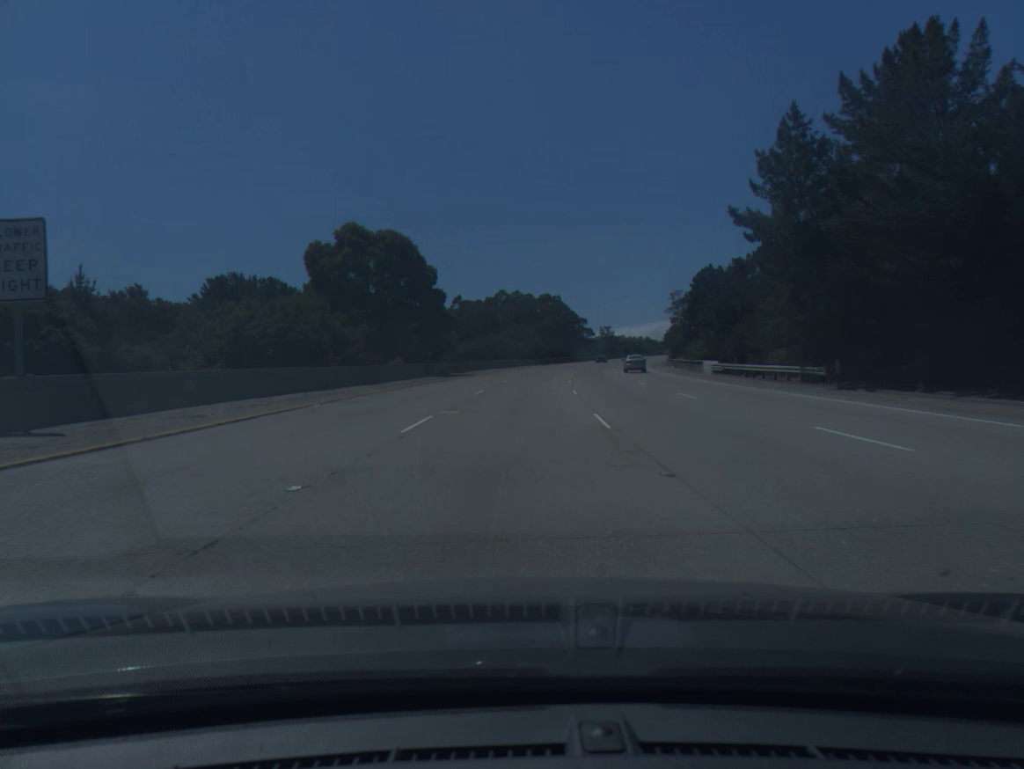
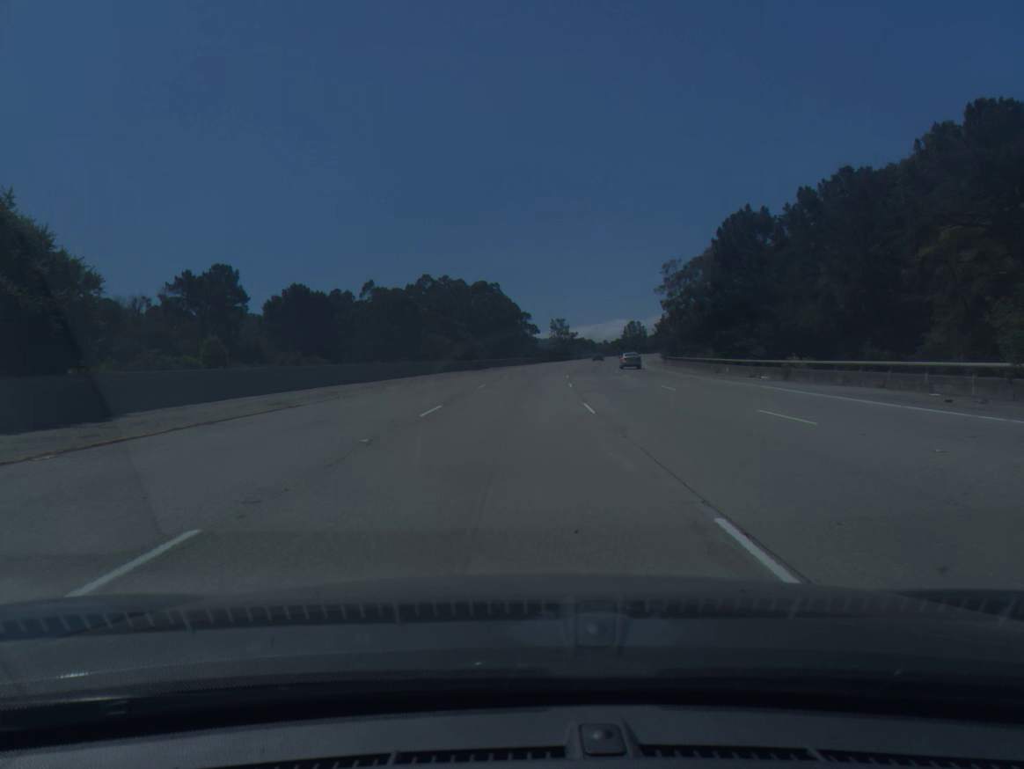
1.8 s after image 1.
(+2.2, +54.8) m; +5°
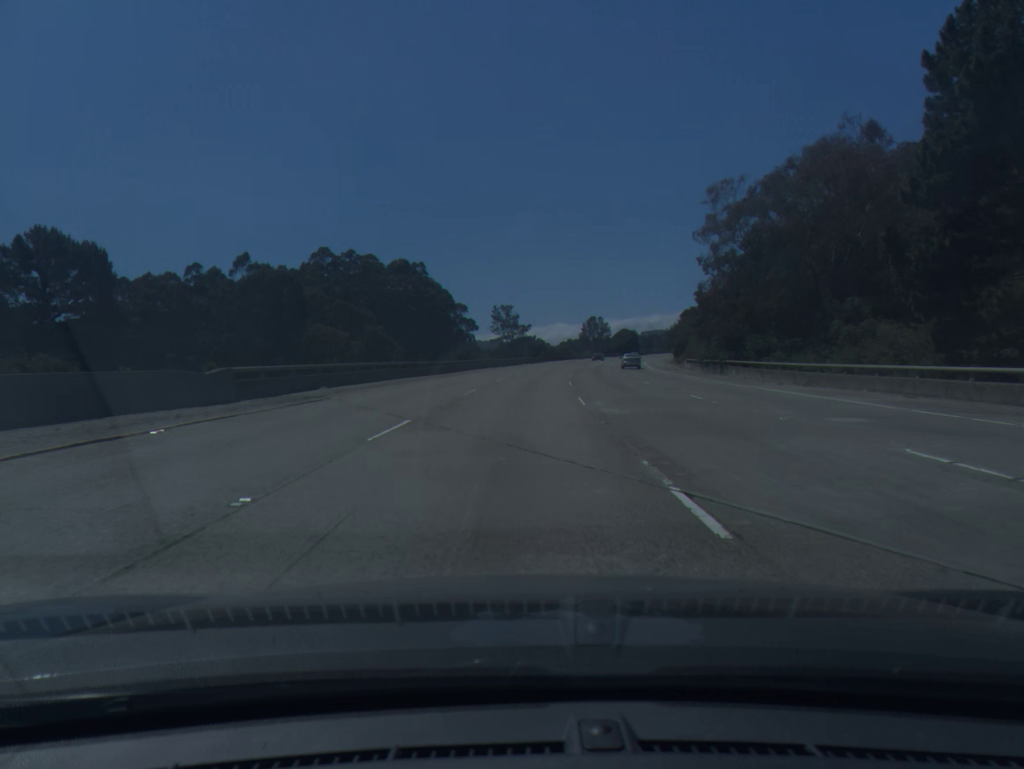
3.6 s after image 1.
(+2.0, +54.9) m; +4°
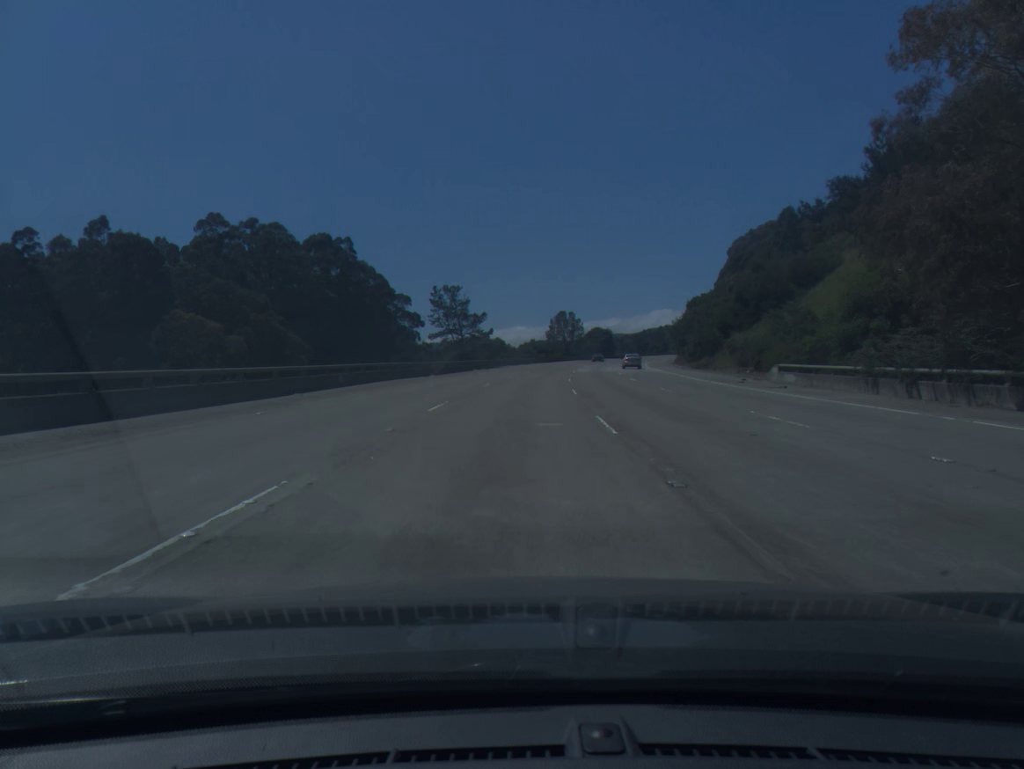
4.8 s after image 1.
(+0.9, +36.6) m; +3°
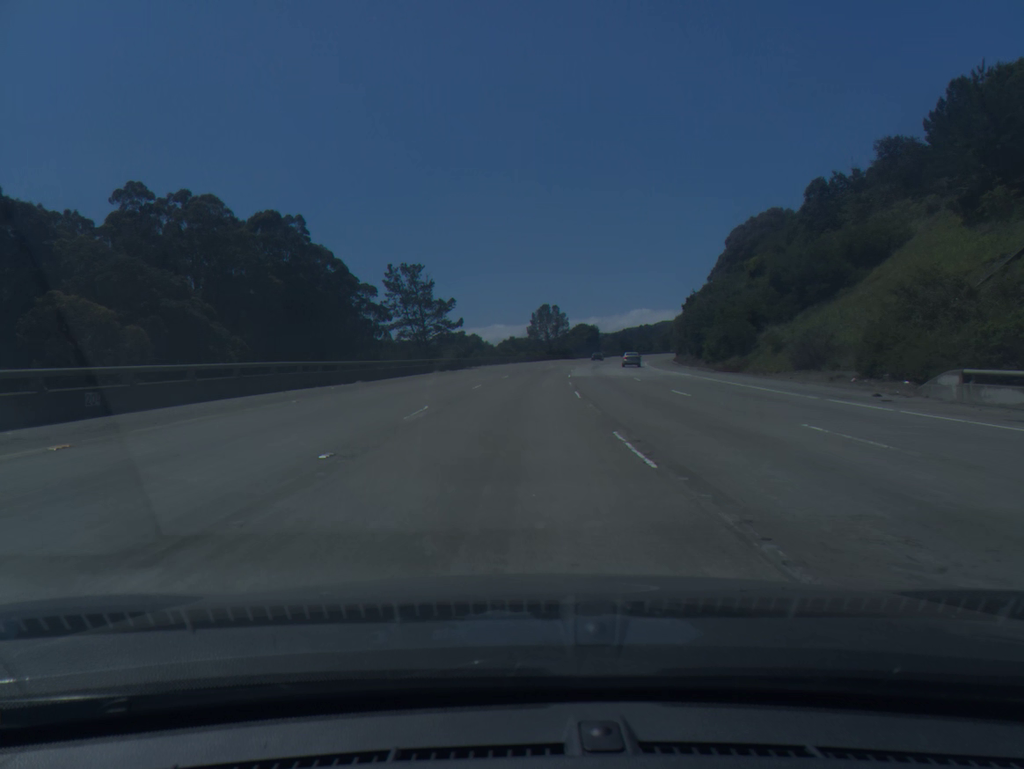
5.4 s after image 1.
(+0.2, +18.3) m; +1°
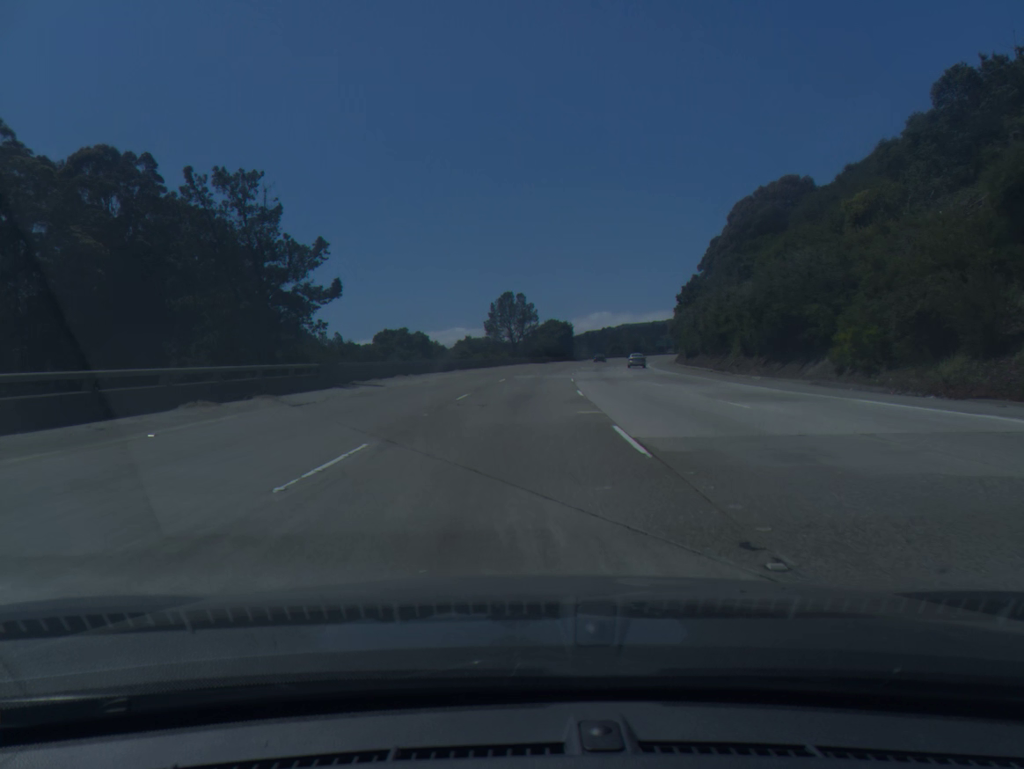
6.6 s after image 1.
(+0.9, +36.5) m; +3°
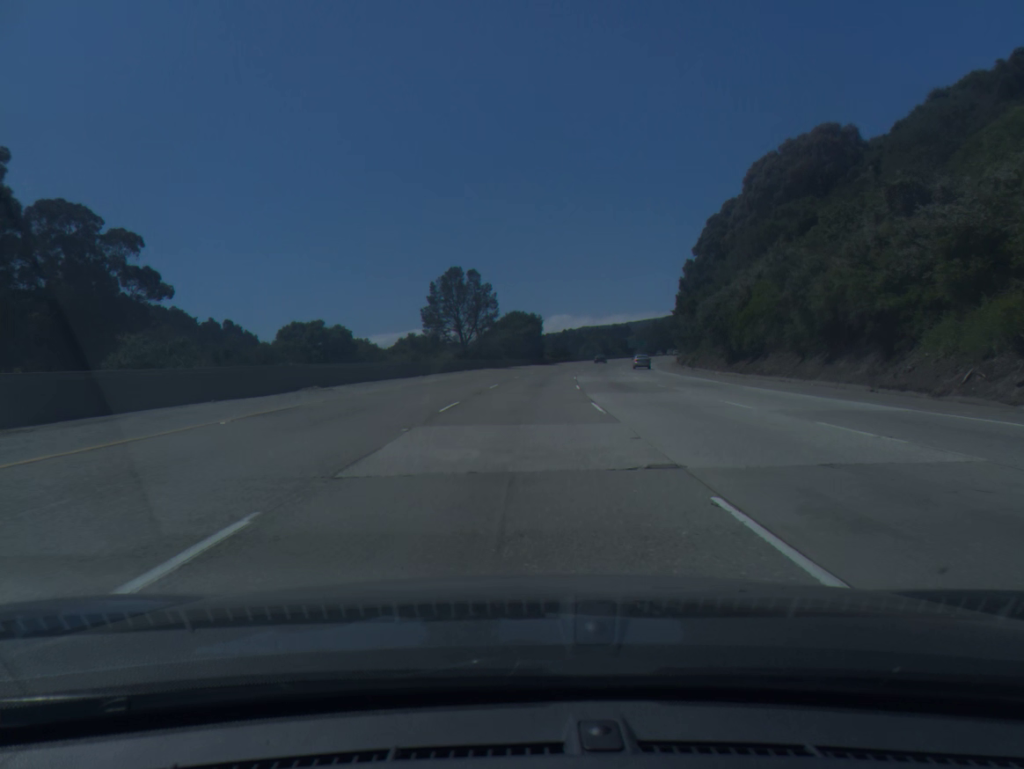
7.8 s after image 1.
(+0.9, +36.5) m; +3°
